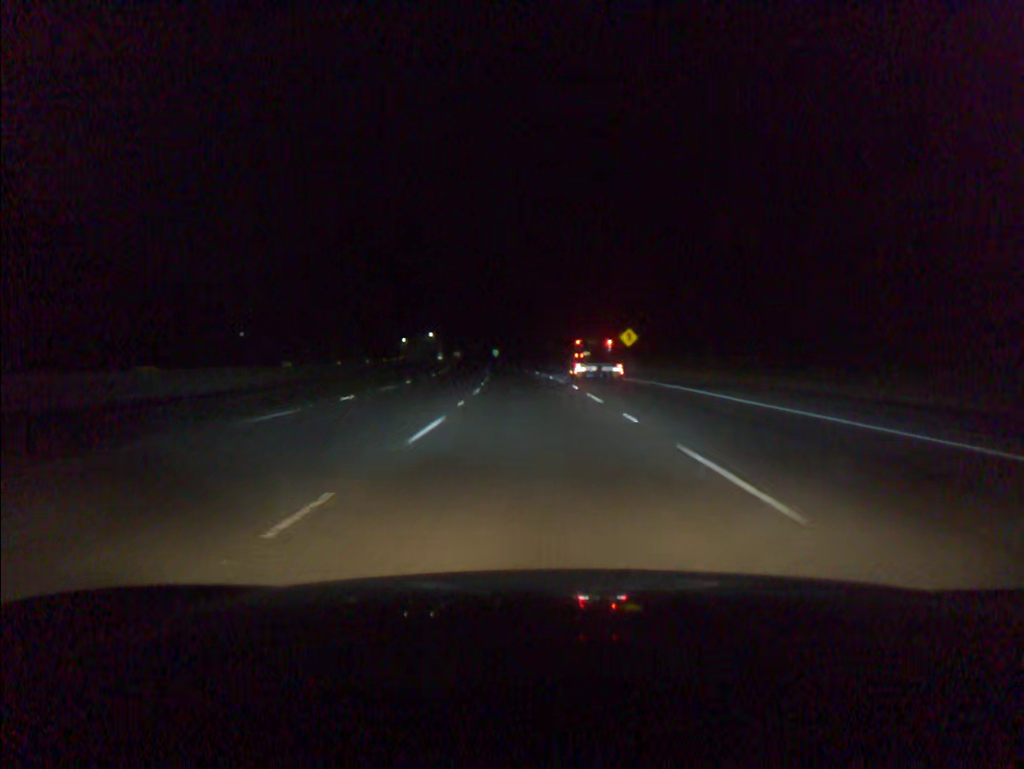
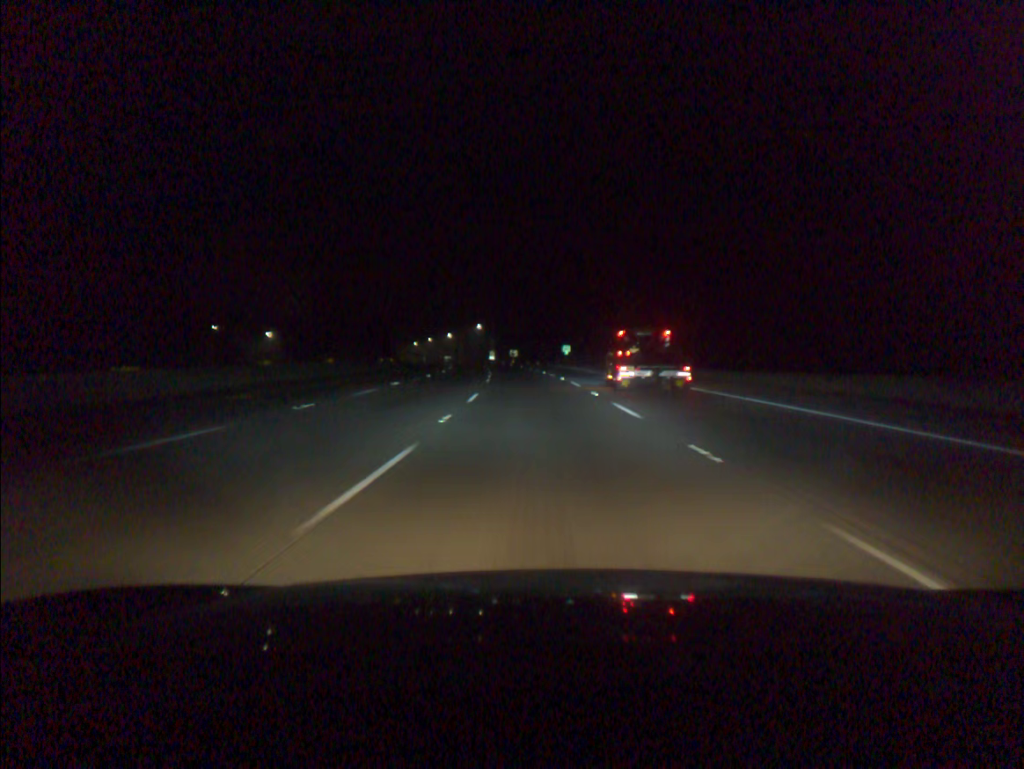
(-3.9, +78.2) m; -5°
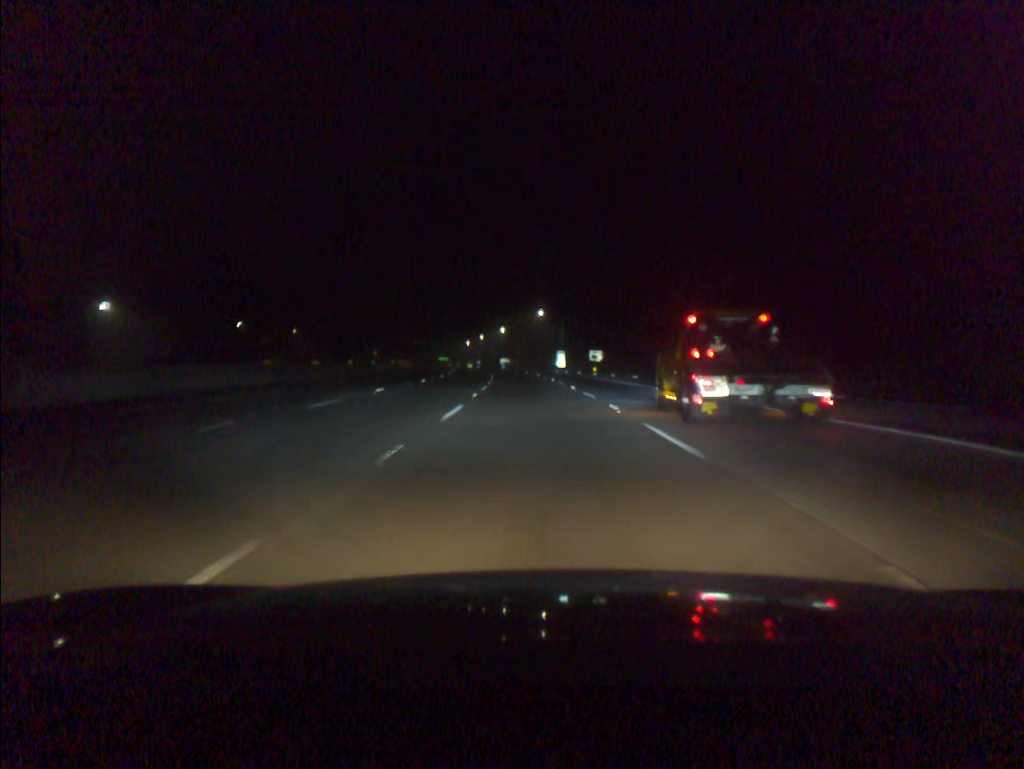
(-3.6, +78.2) m; -6°
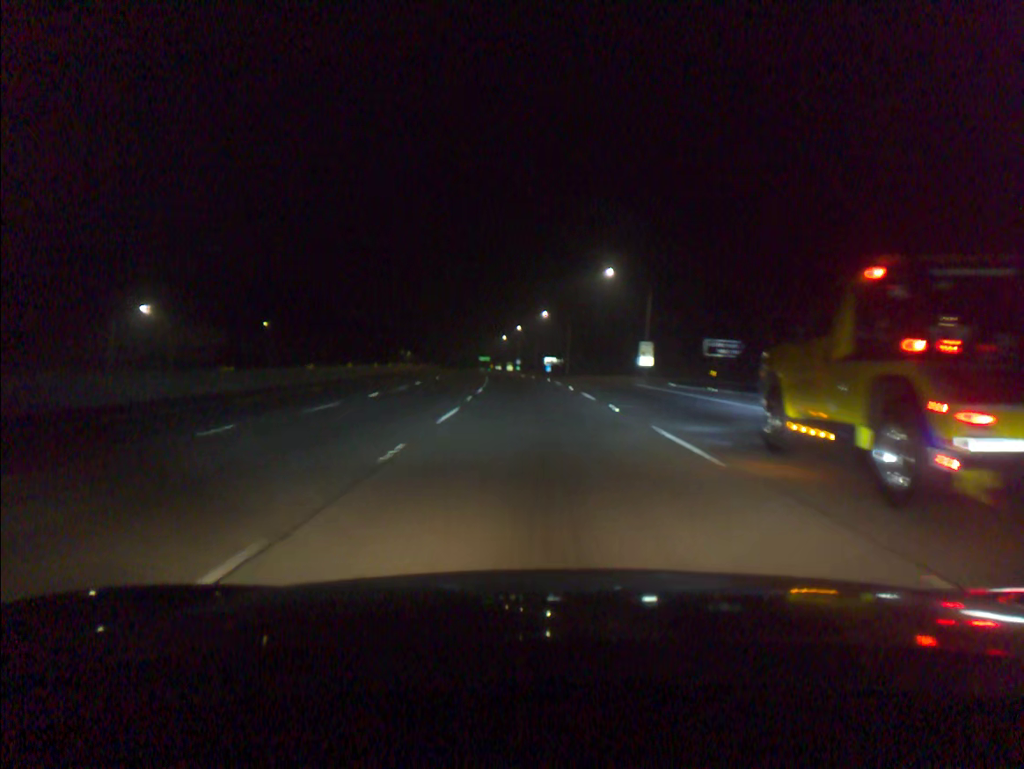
(-2.0, +58.7) m; -4°
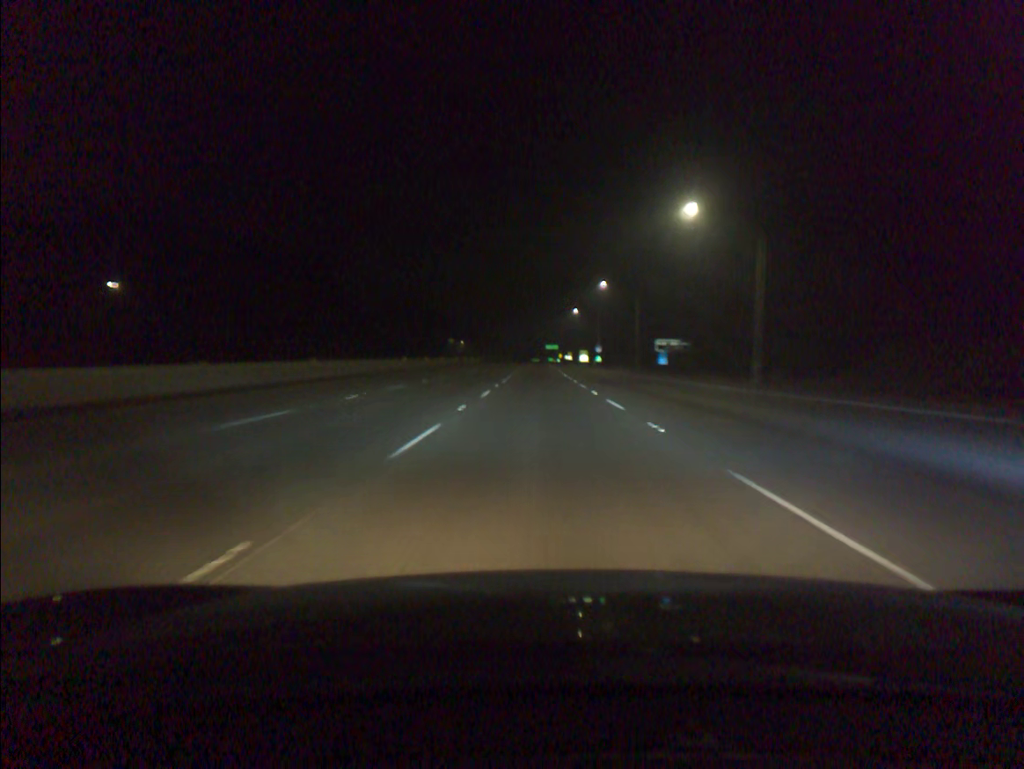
(-3.8, +78.5) m; -5°
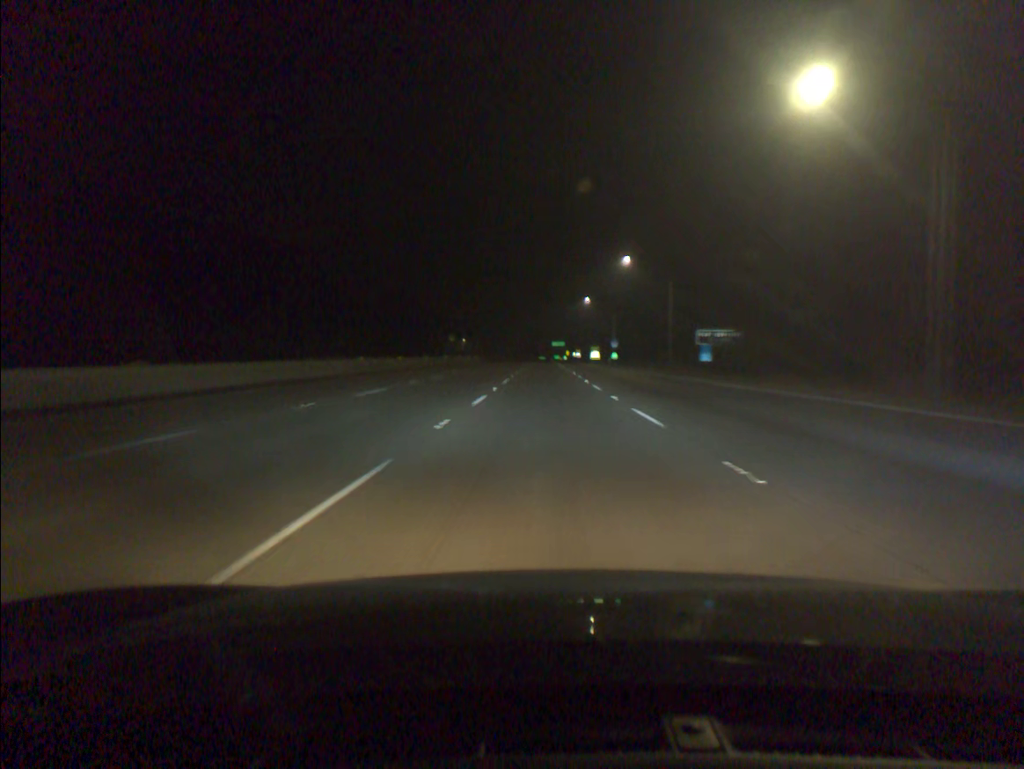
(-0.1, +19.7) m; 0°
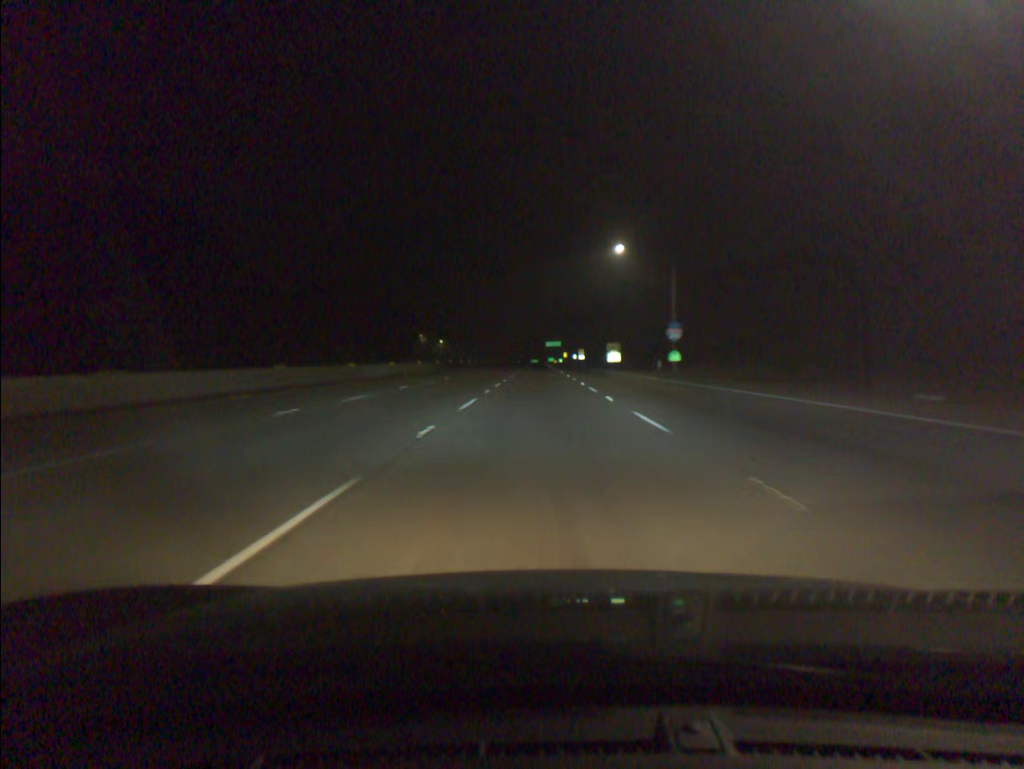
(+0.2, +59.1) m; +1°
